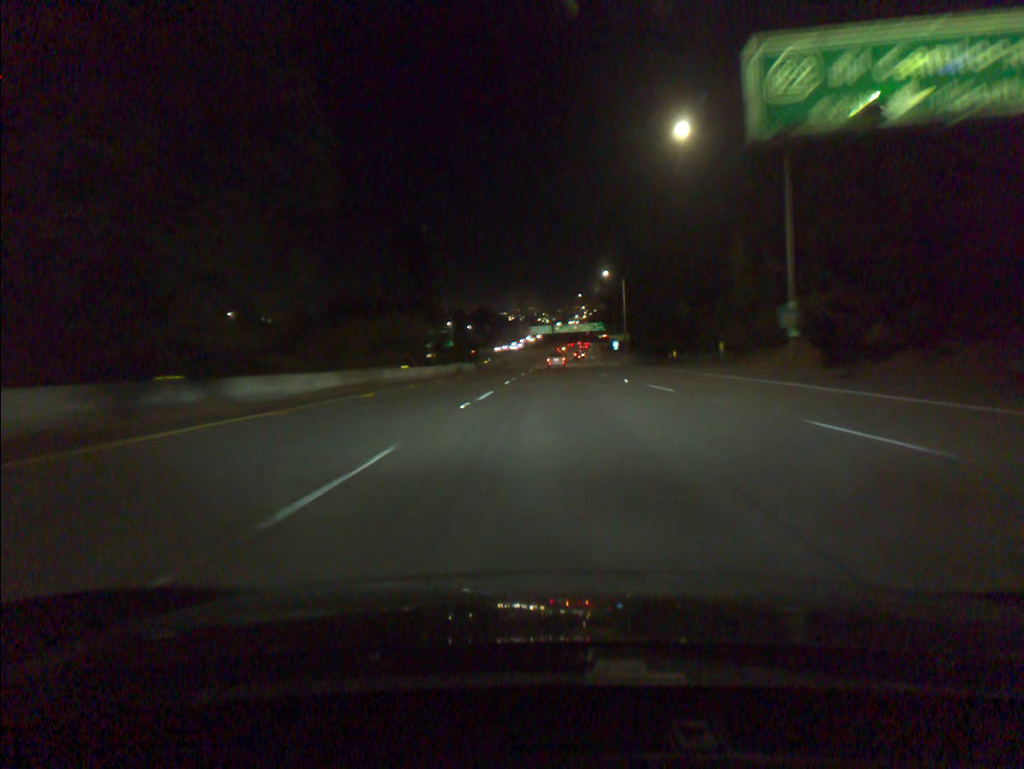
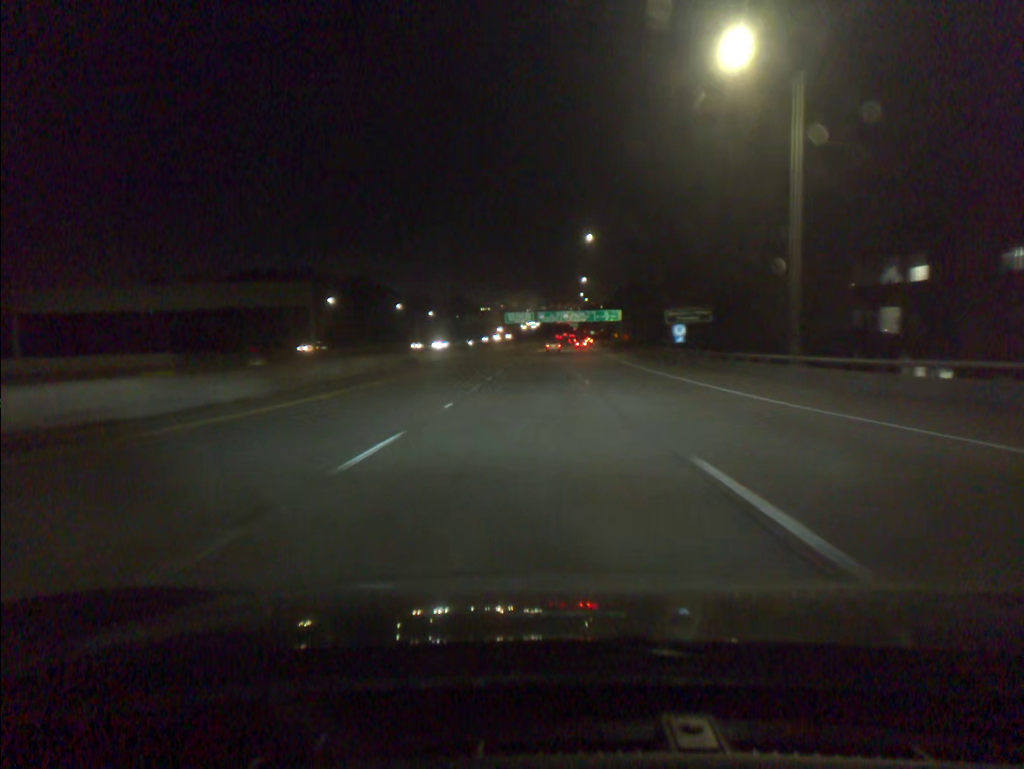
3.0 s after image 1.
(+1.4, +73.9) m; +1°
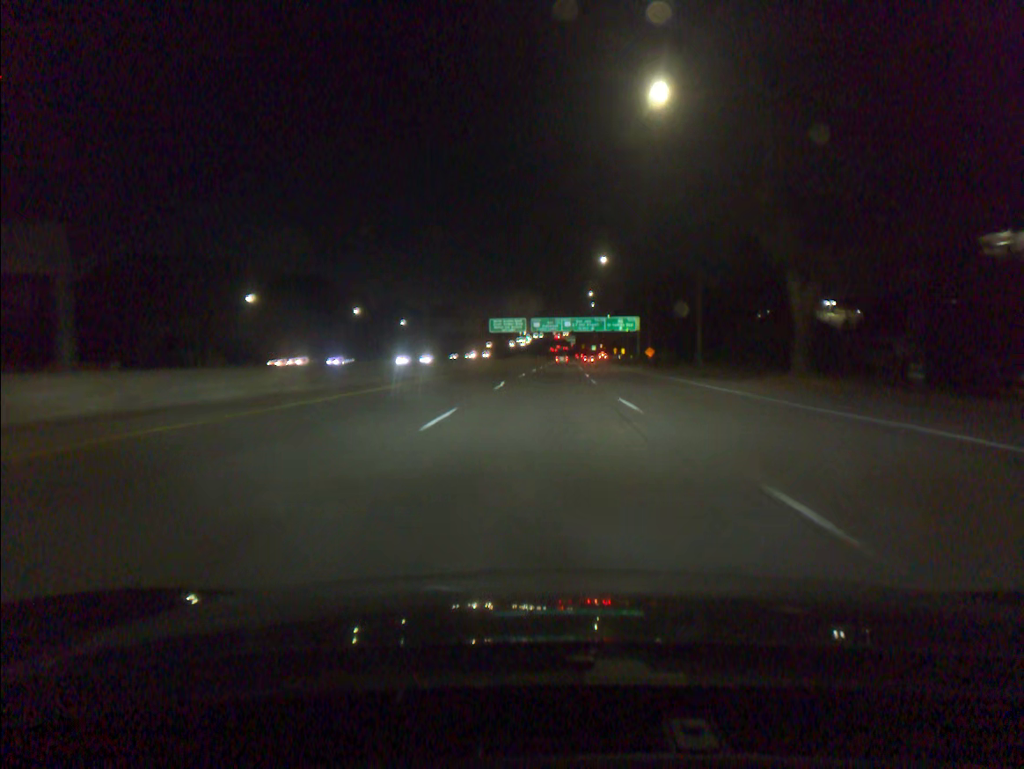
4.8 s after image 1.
(0.0, +46.1) m; 0°
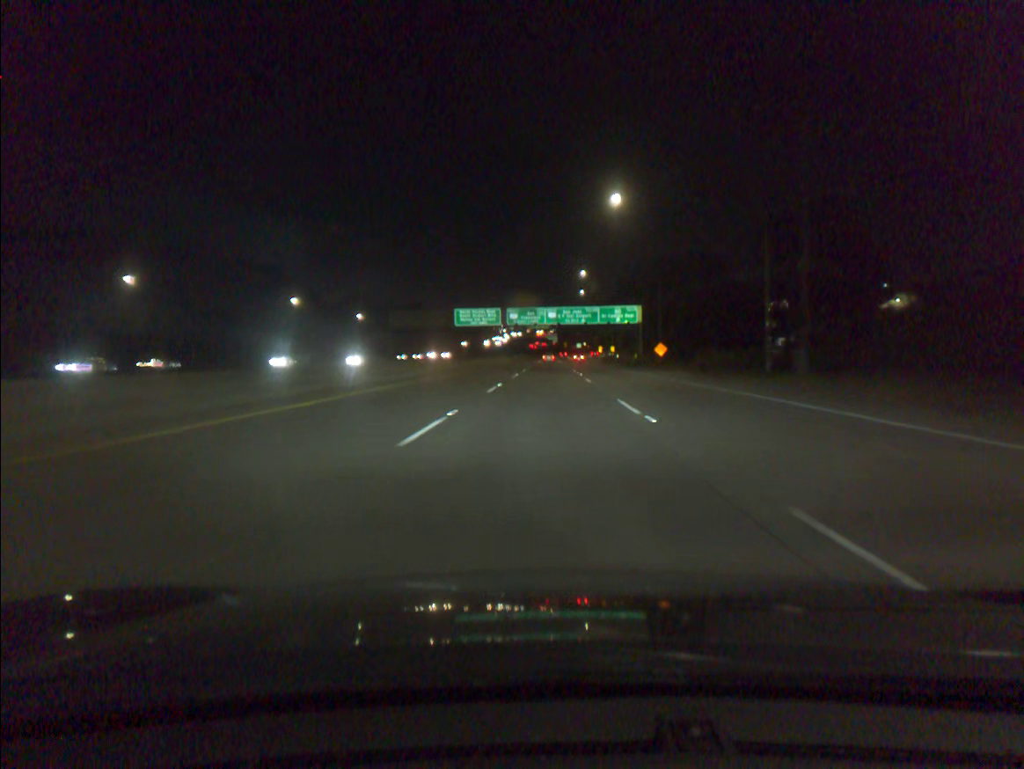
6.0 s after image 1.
(+0.4, +31.3) m; +1°
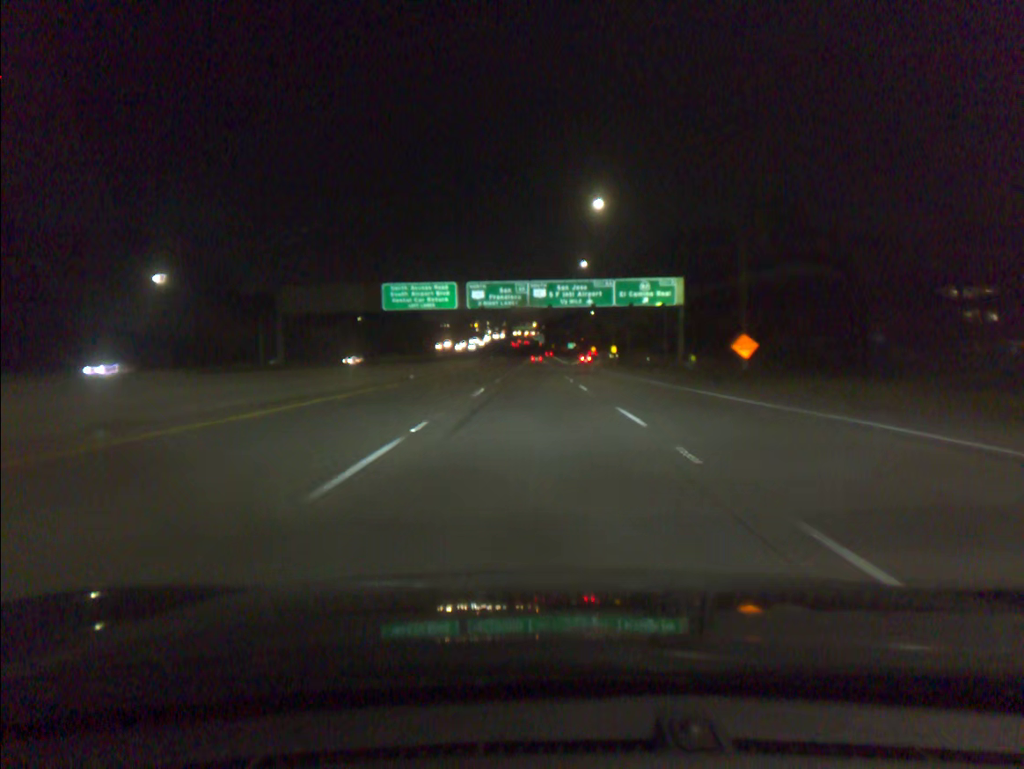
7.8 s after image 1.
(+0.6, +48.1) m; +1°
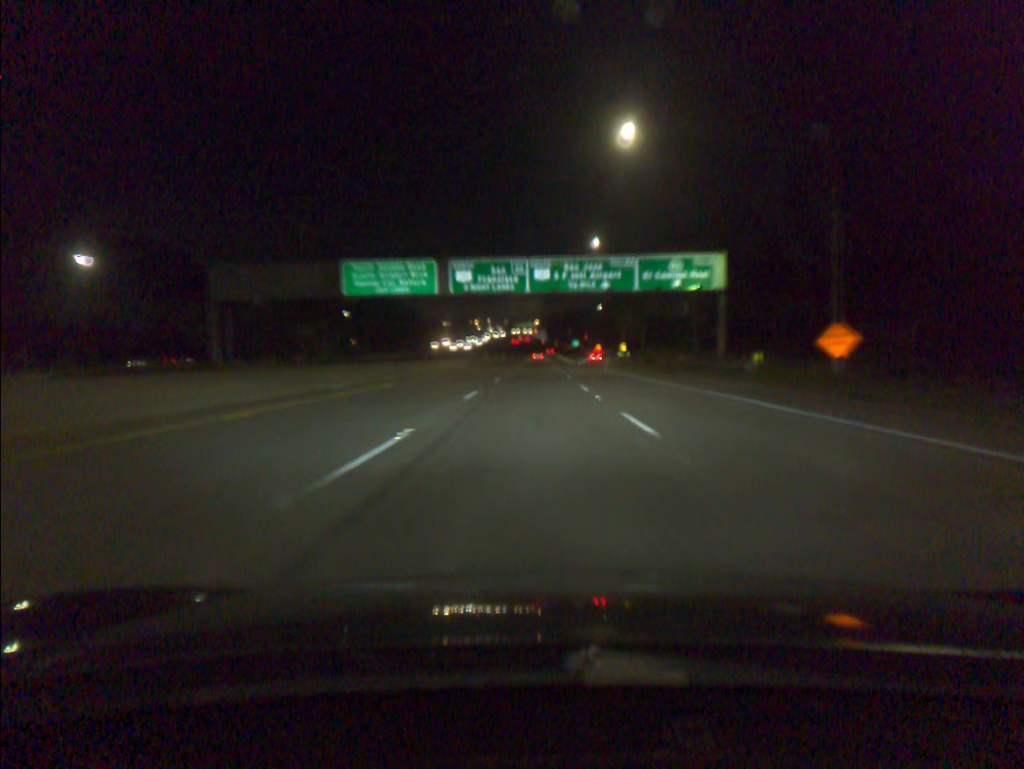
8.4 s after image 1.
(0.0, +16.4) m; 0°
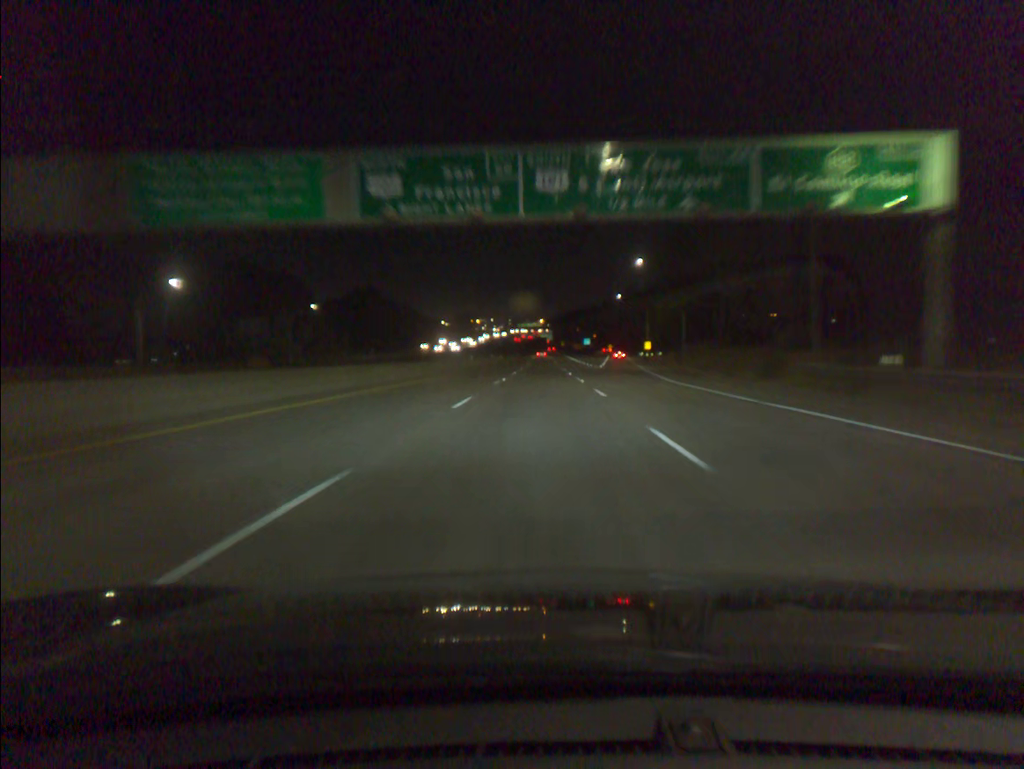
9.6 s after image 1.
(-0.1, +33.2) m; 0°
